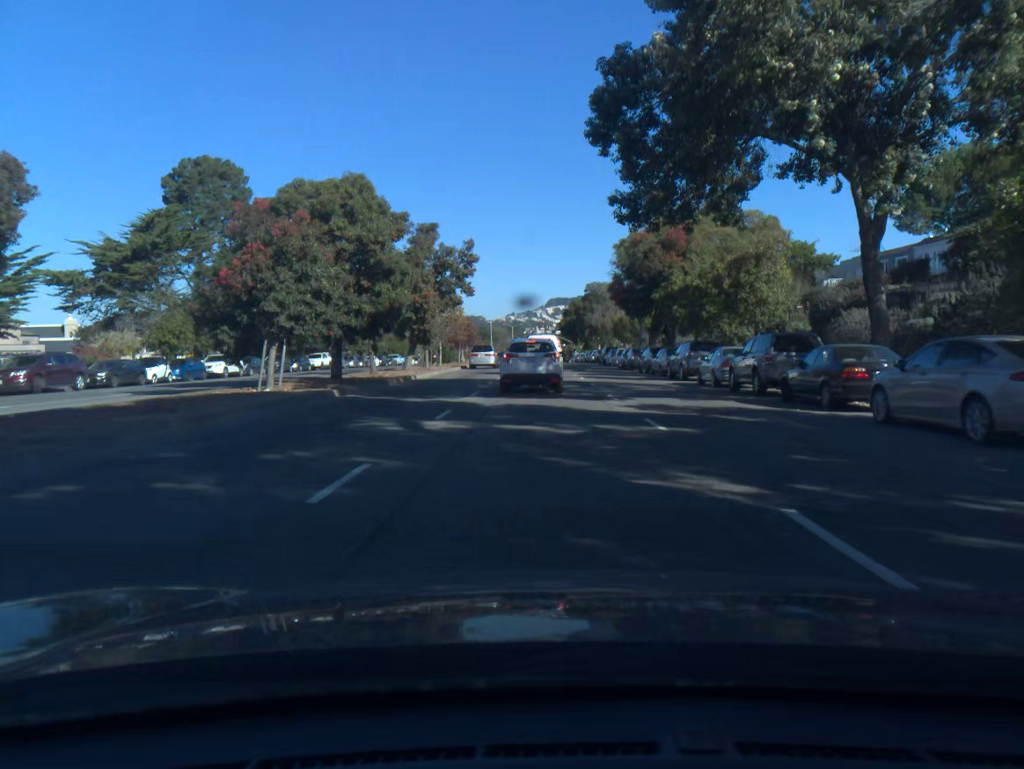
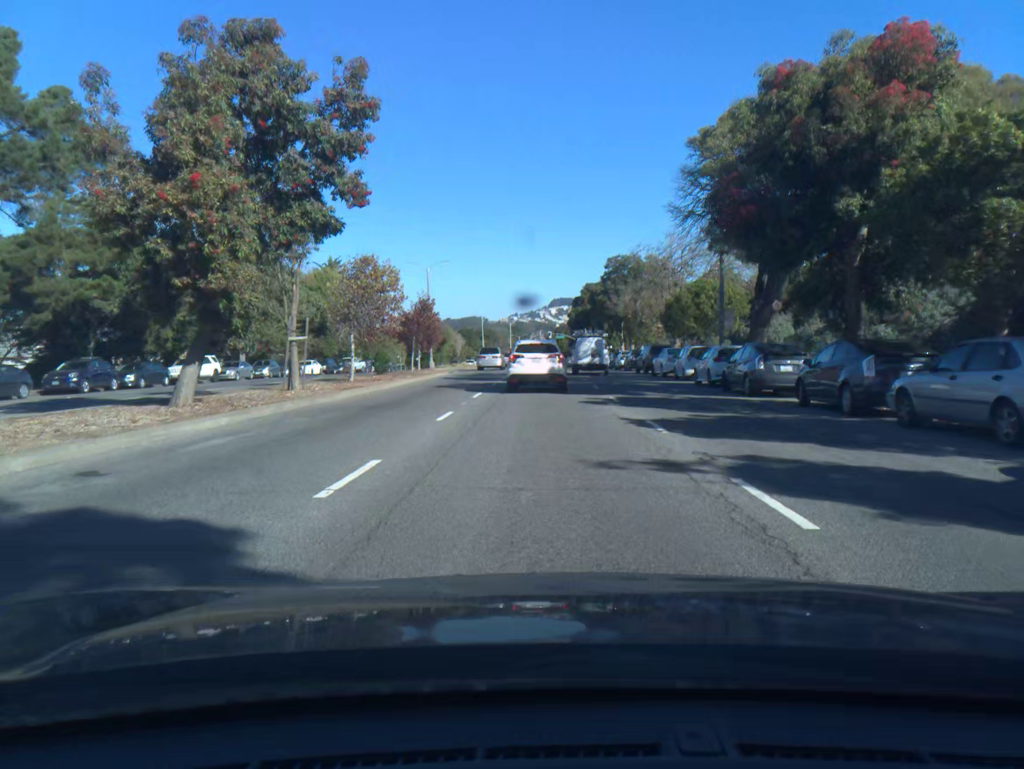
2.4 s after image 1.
(0.0, +28.7) m; 0°
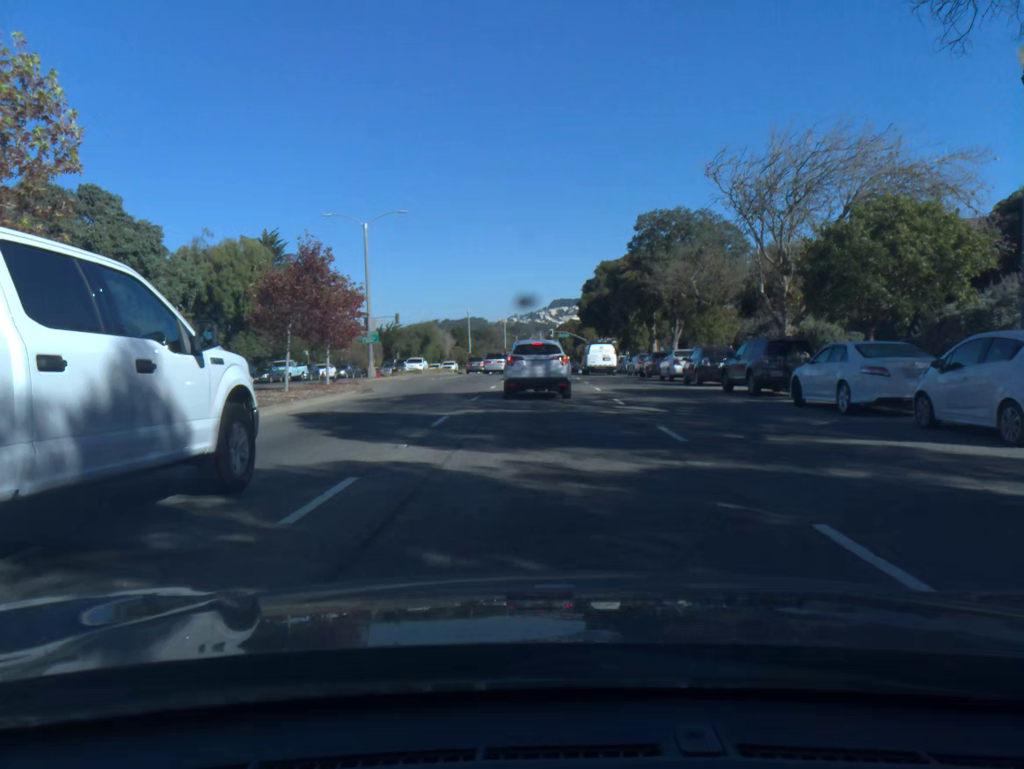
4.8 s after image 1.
(0.0, +23.2) m; 0°
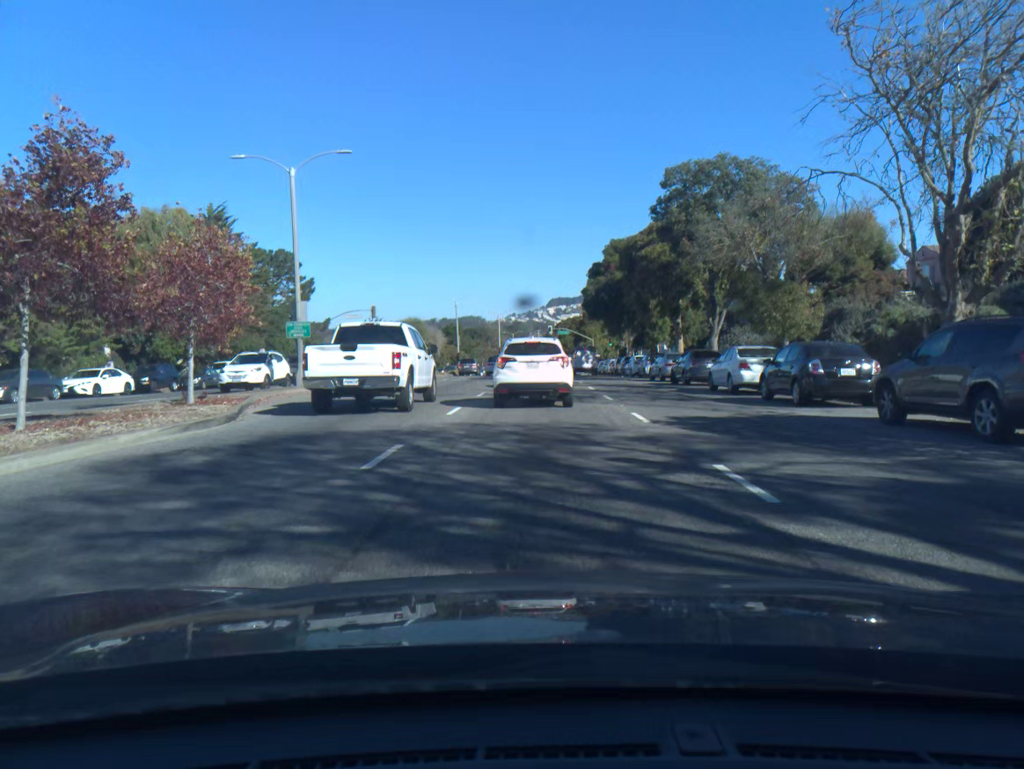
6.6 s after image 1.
(0.0, +12.2) m; 0°
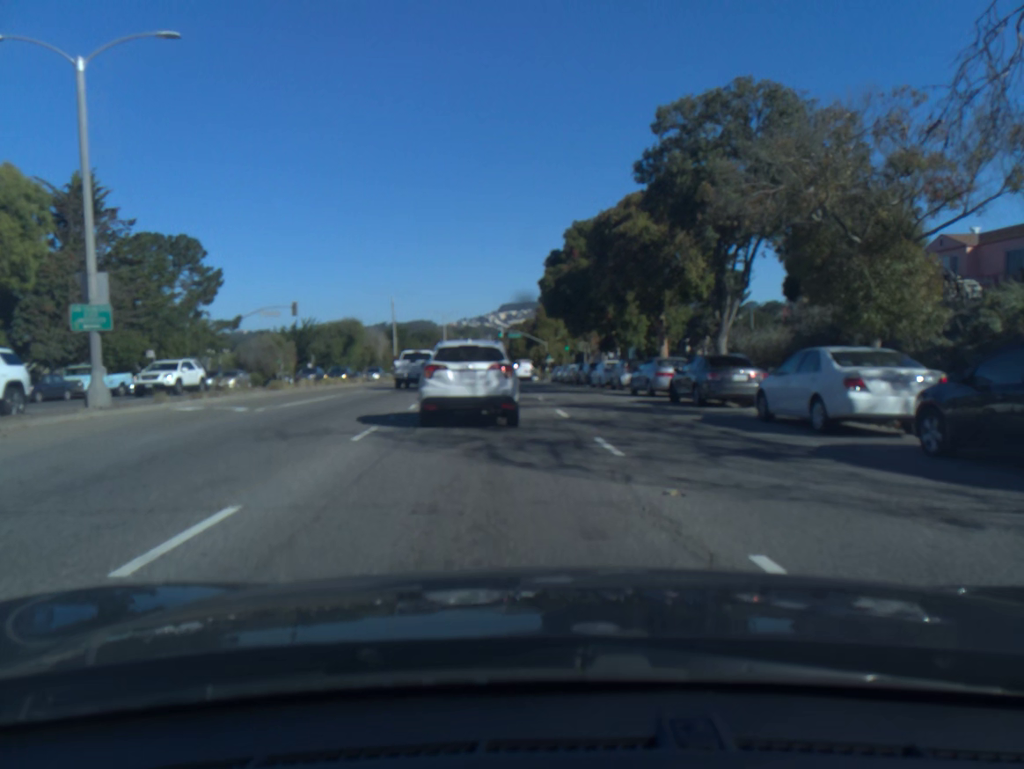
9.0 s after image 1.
(+0.2, +11.1) m; +5°
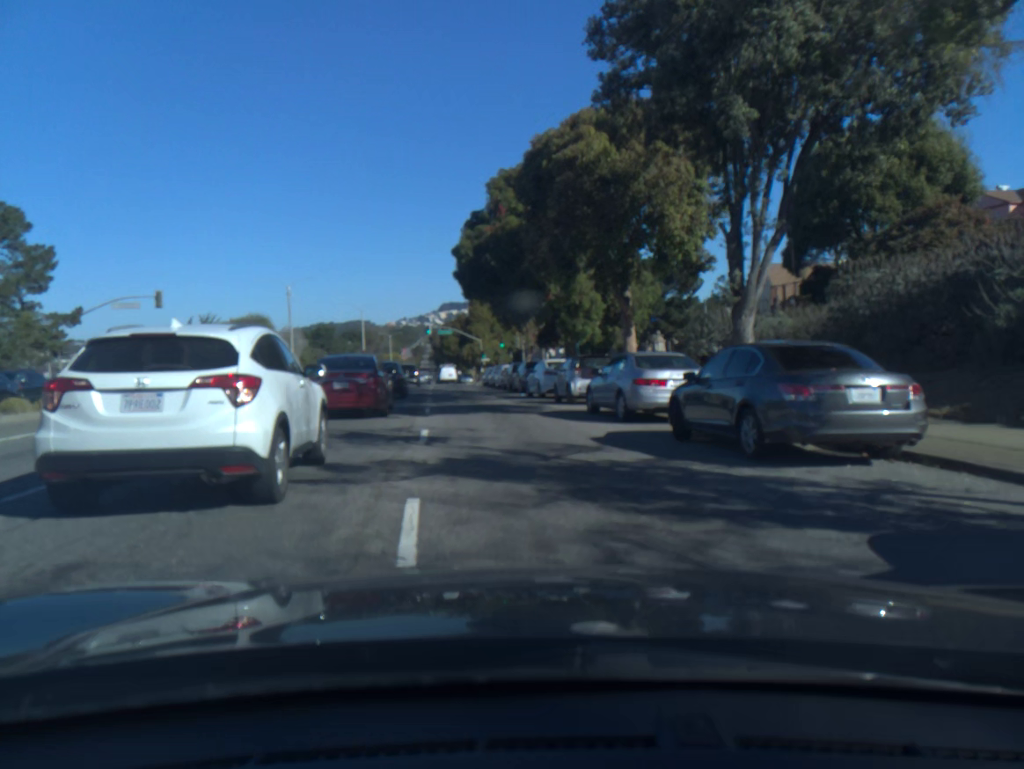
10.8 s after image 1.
(+0.6, +12.0) m; +2°
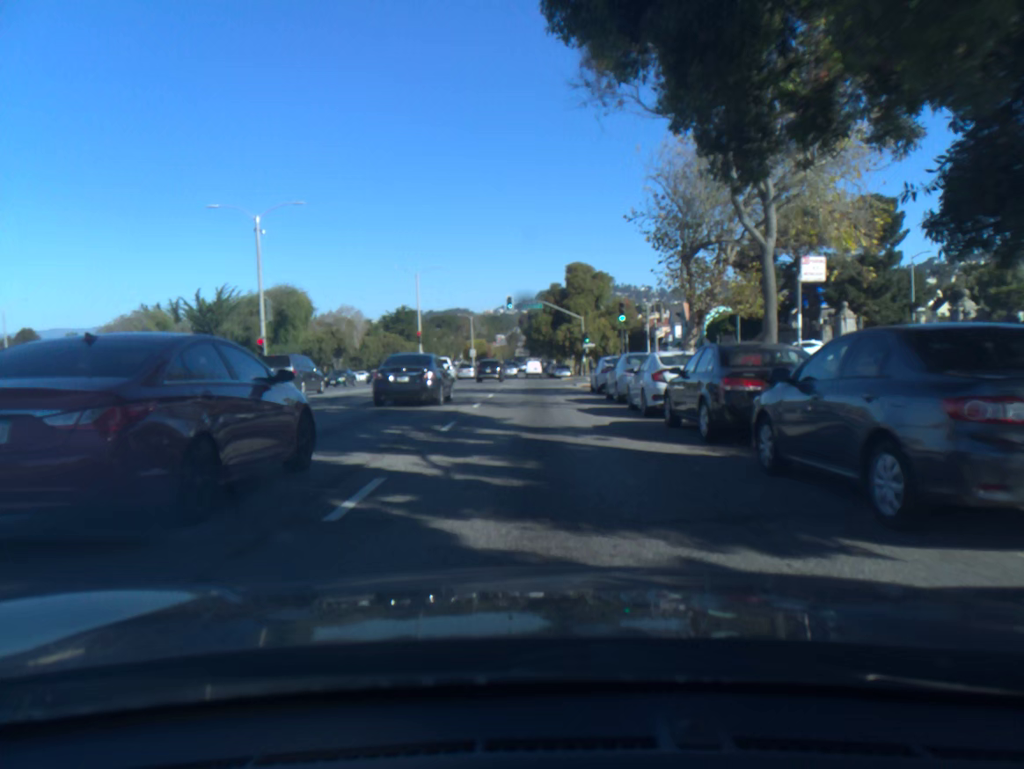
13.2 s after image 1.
(-2.4, +28.1) m; -7°
